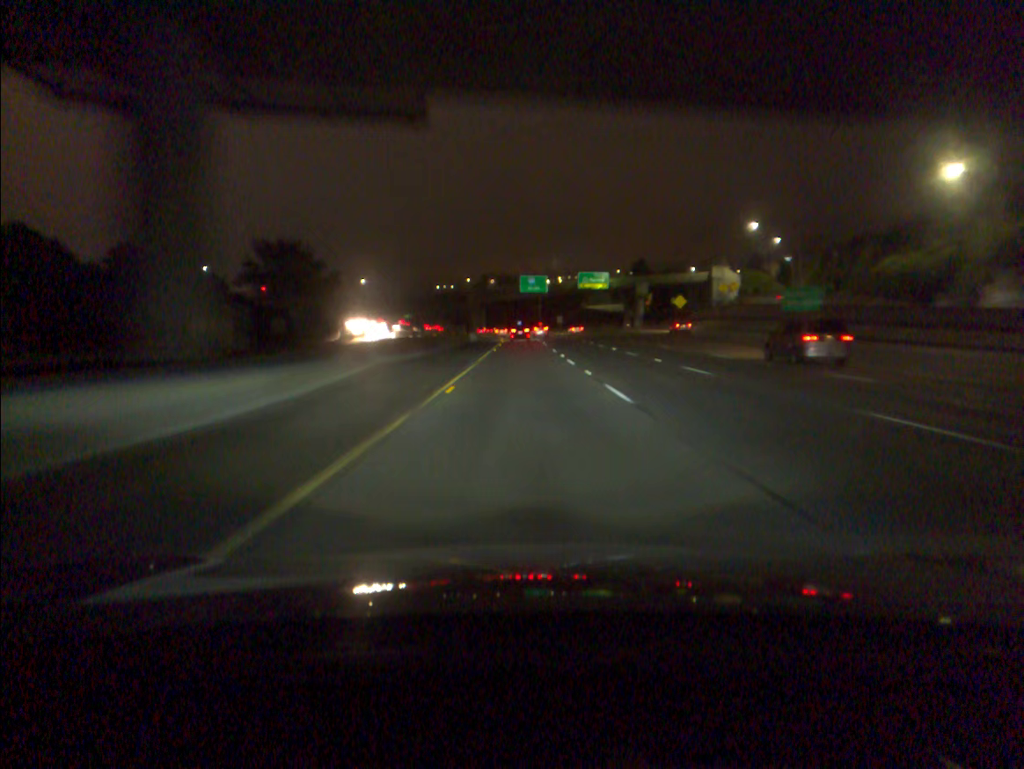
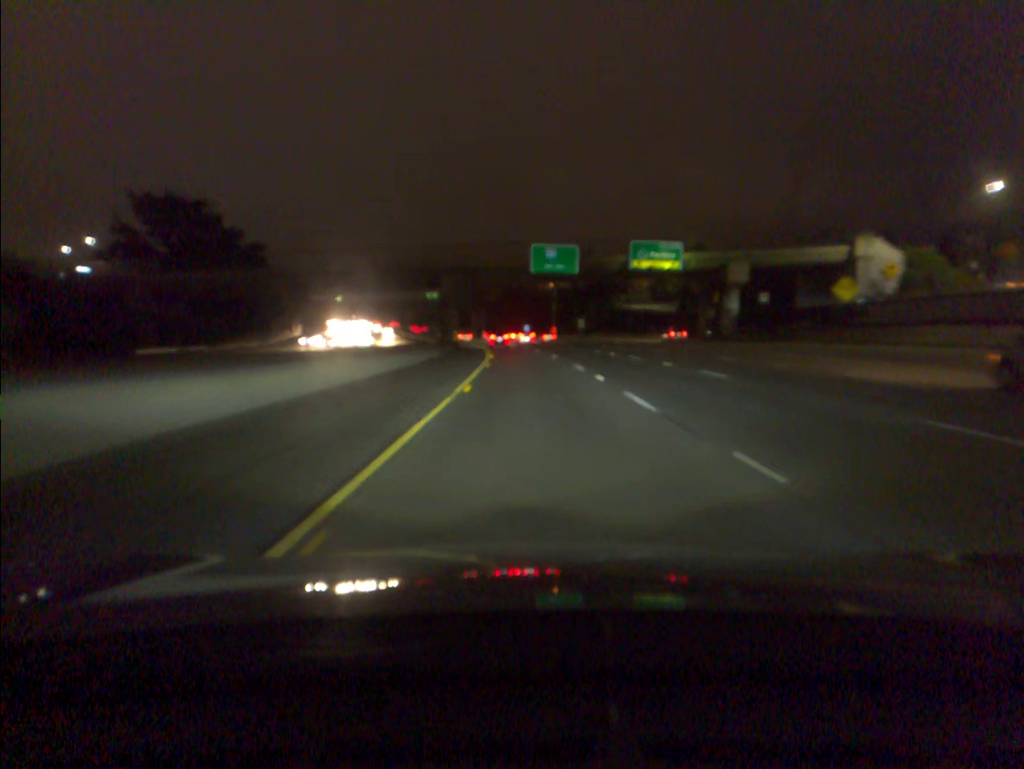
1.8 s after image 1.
(-0.2, +59.6) m; 0°
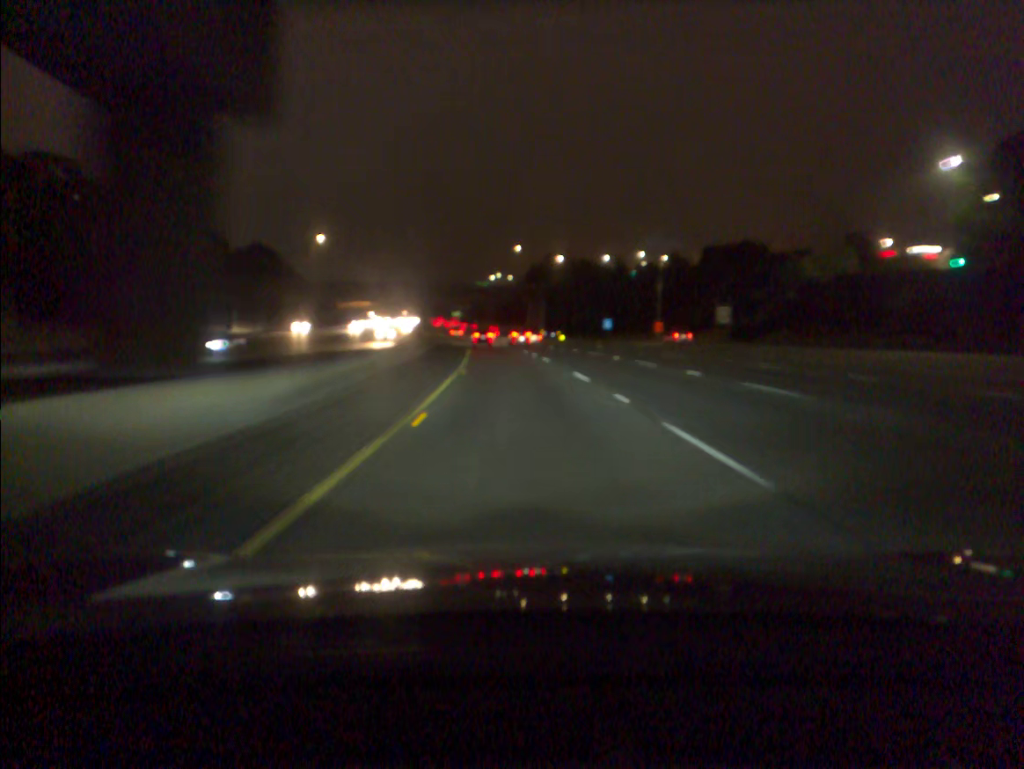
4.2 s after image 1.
(-2.0, +79.4) m; -4°
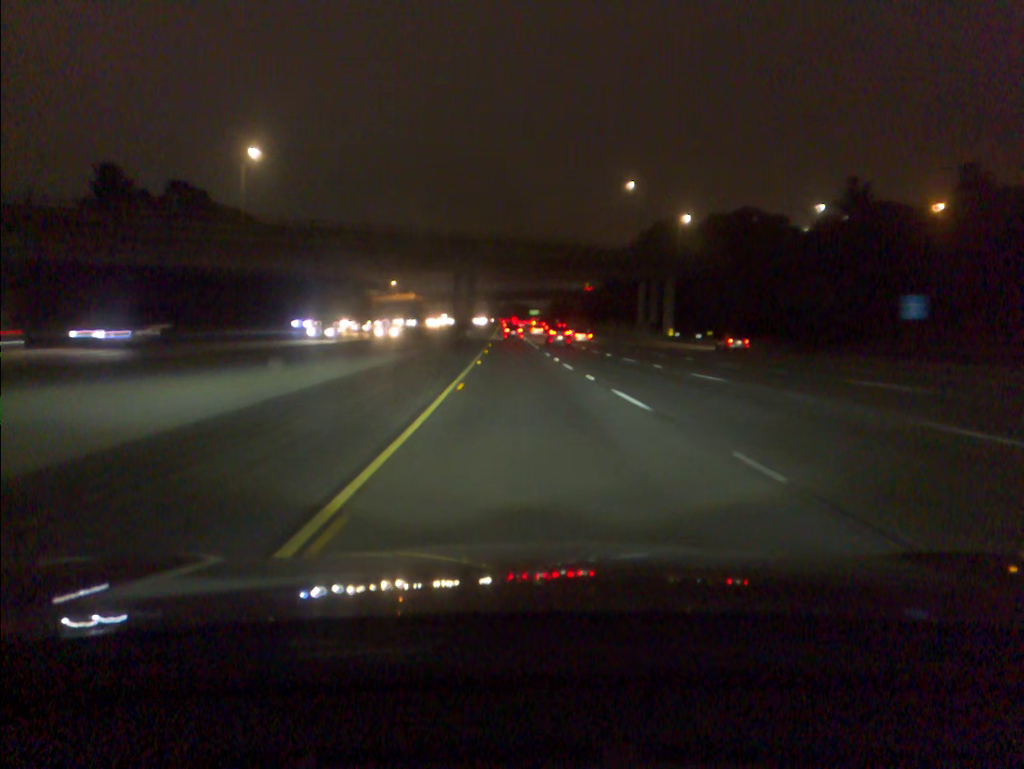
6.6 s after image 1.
(-4.6, +80.2) m; -6°
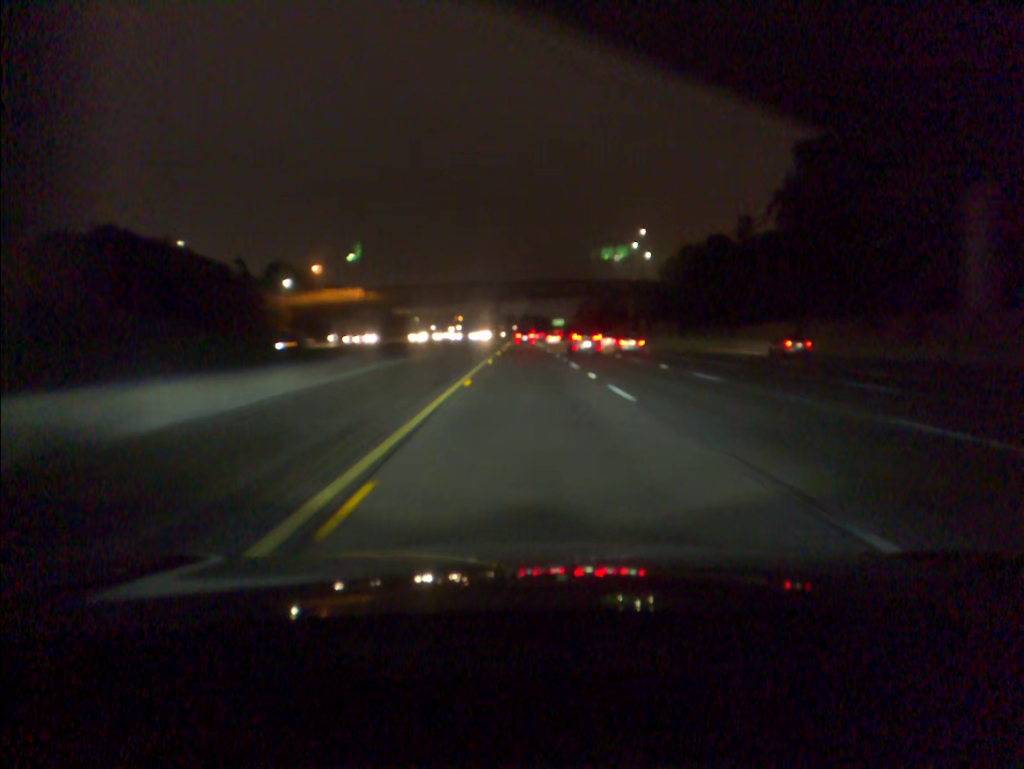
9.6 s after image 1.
(-1.9, +100.6) m; -1°
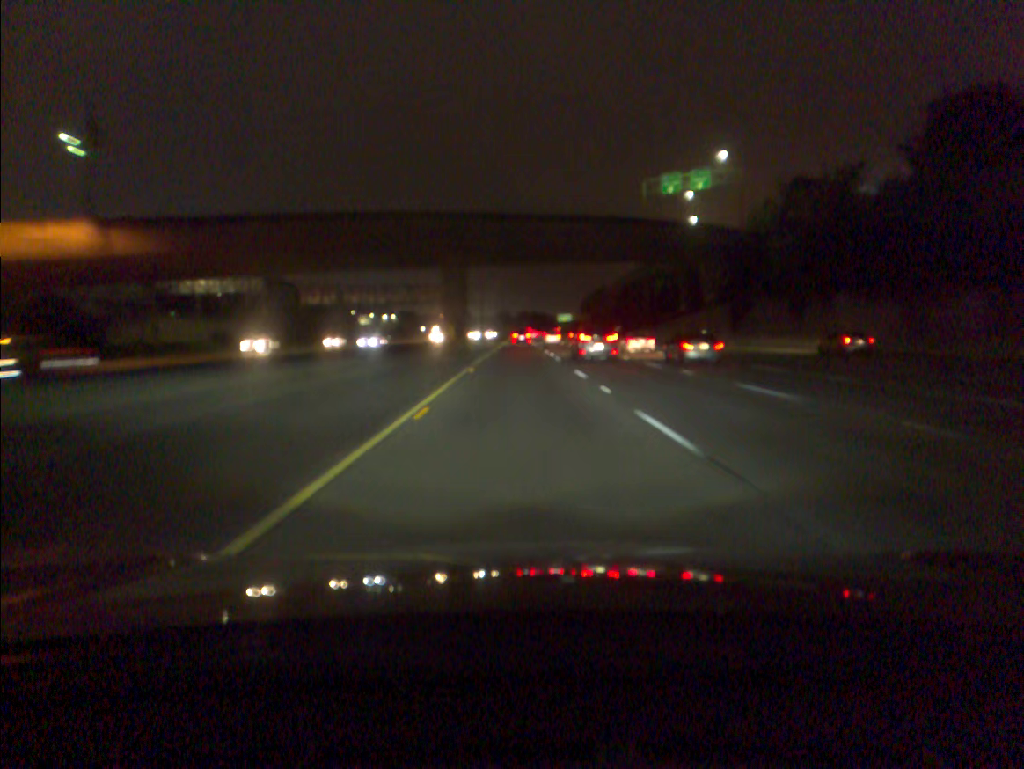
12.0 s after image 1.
(-0.1, +80.3) m; 0°
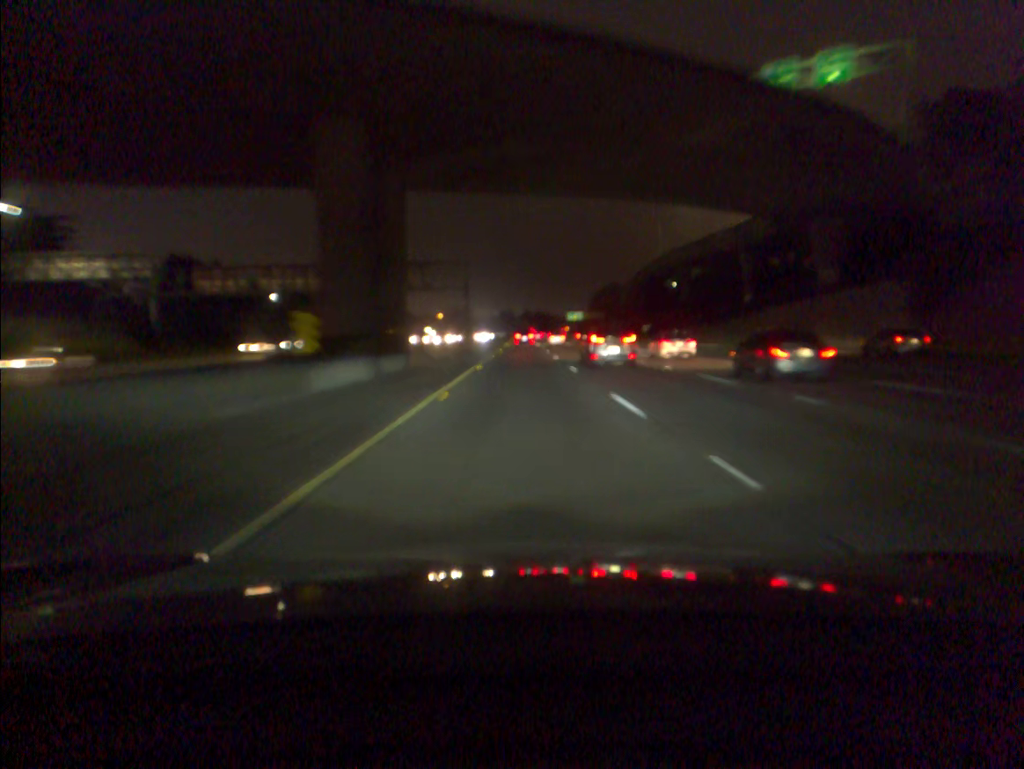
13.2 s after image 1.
(-0.1, +39.9) m; 0°
